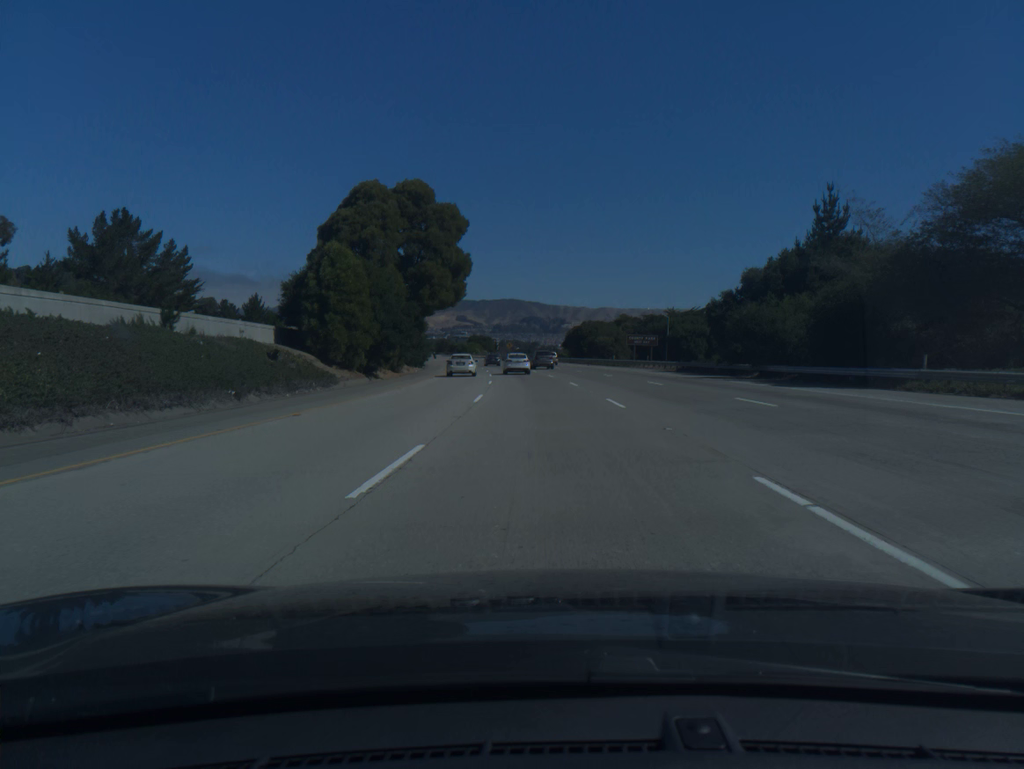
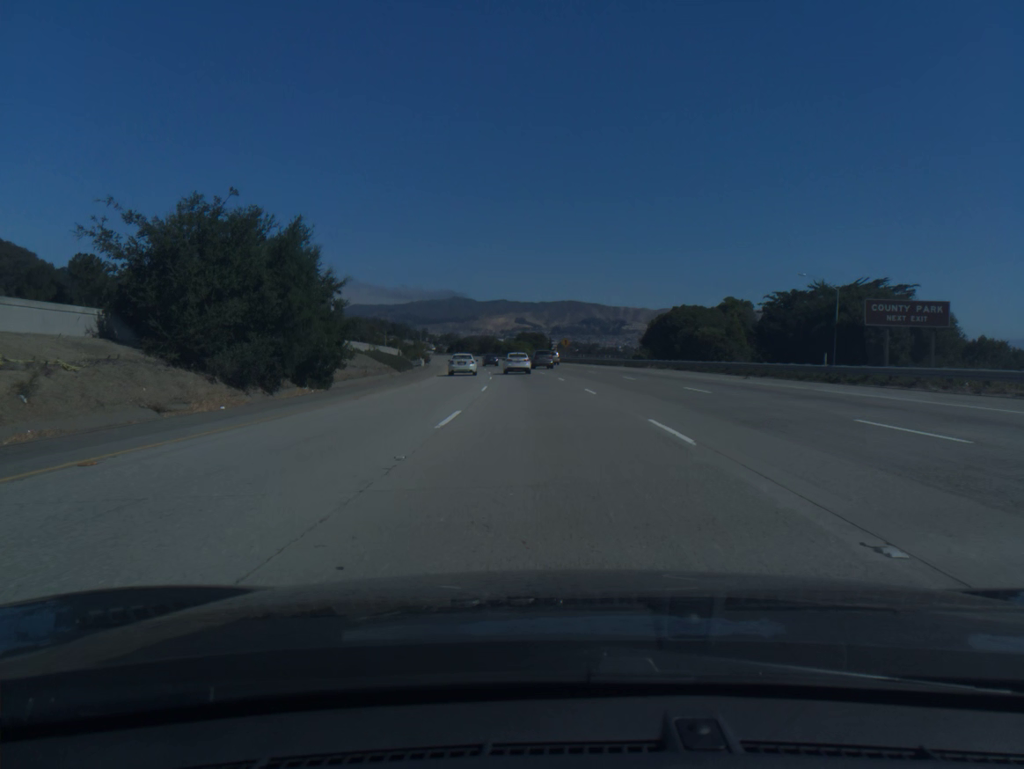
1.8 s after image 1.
(-1.8, +51.9) m; -4°
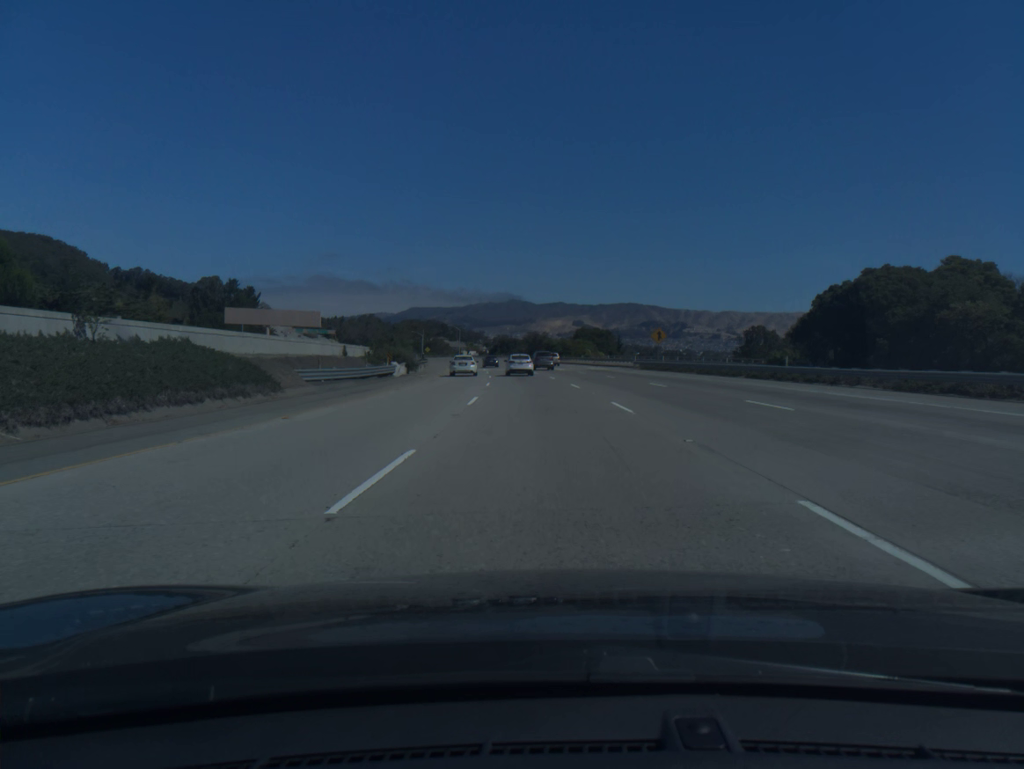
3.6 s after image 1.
(-2.0, +51.4) m; -4°
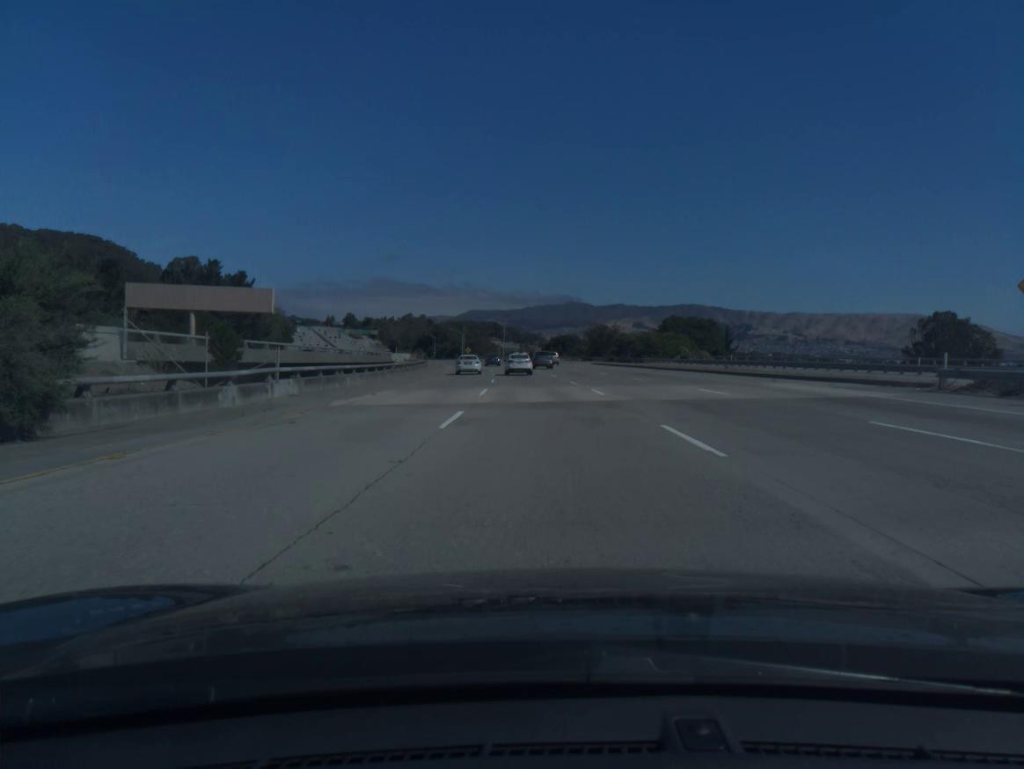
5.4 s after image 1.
(-1.9, +51.0) m; -4°
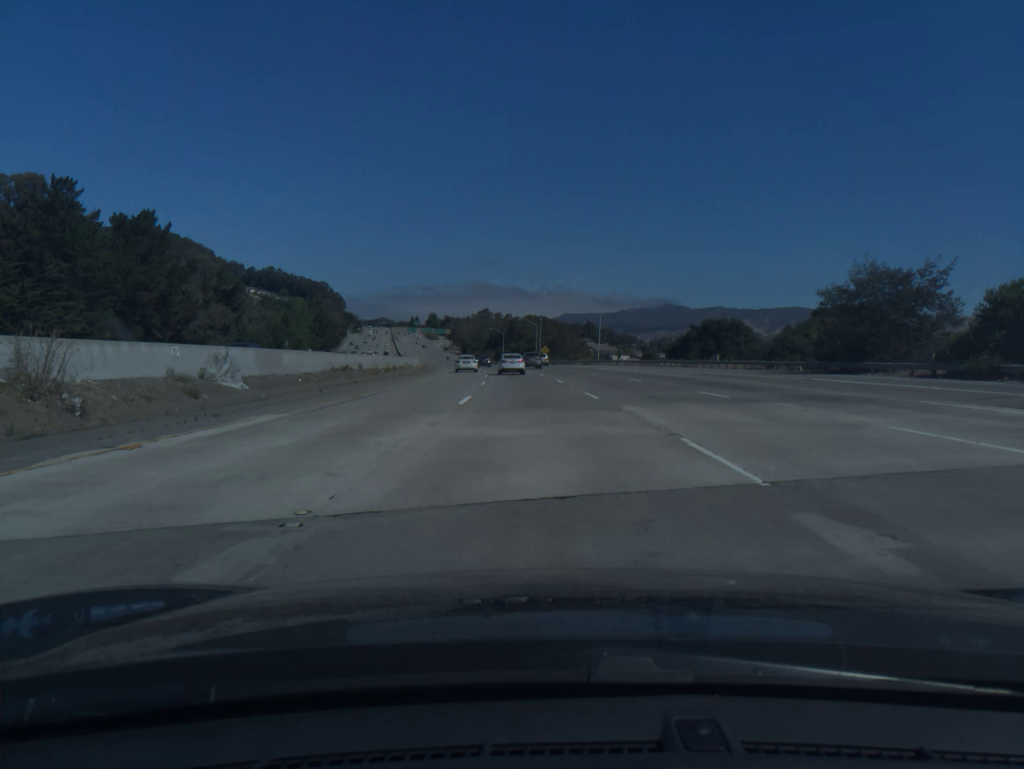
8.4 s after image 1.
(-4.6, +83.6) m; -7°
